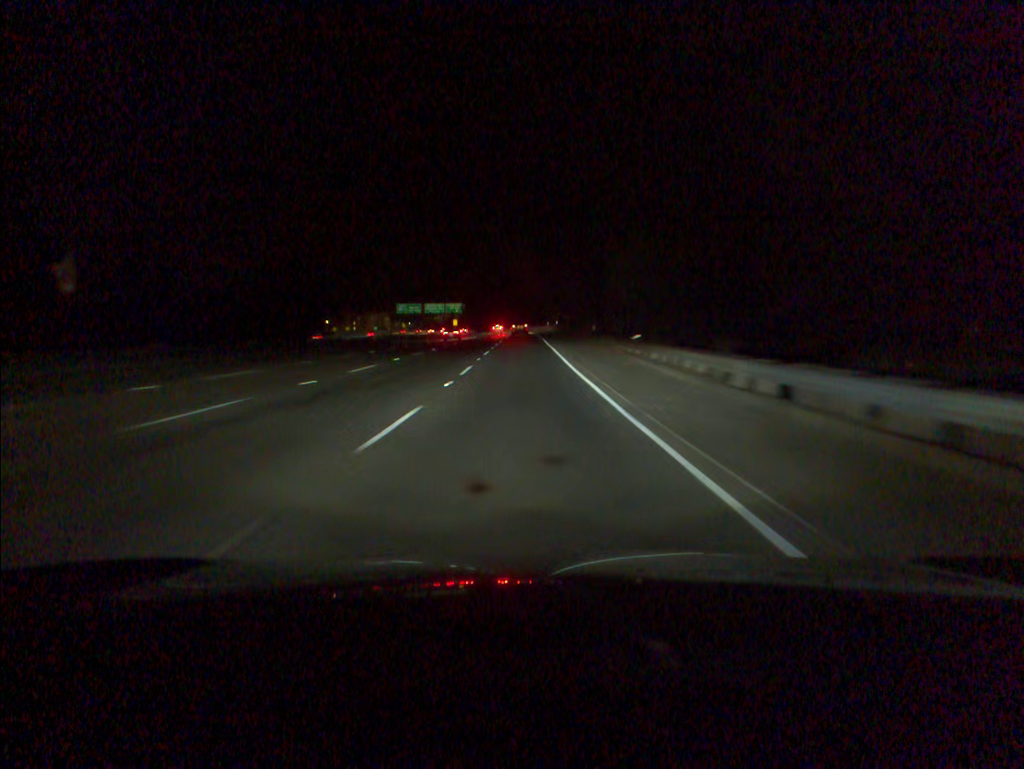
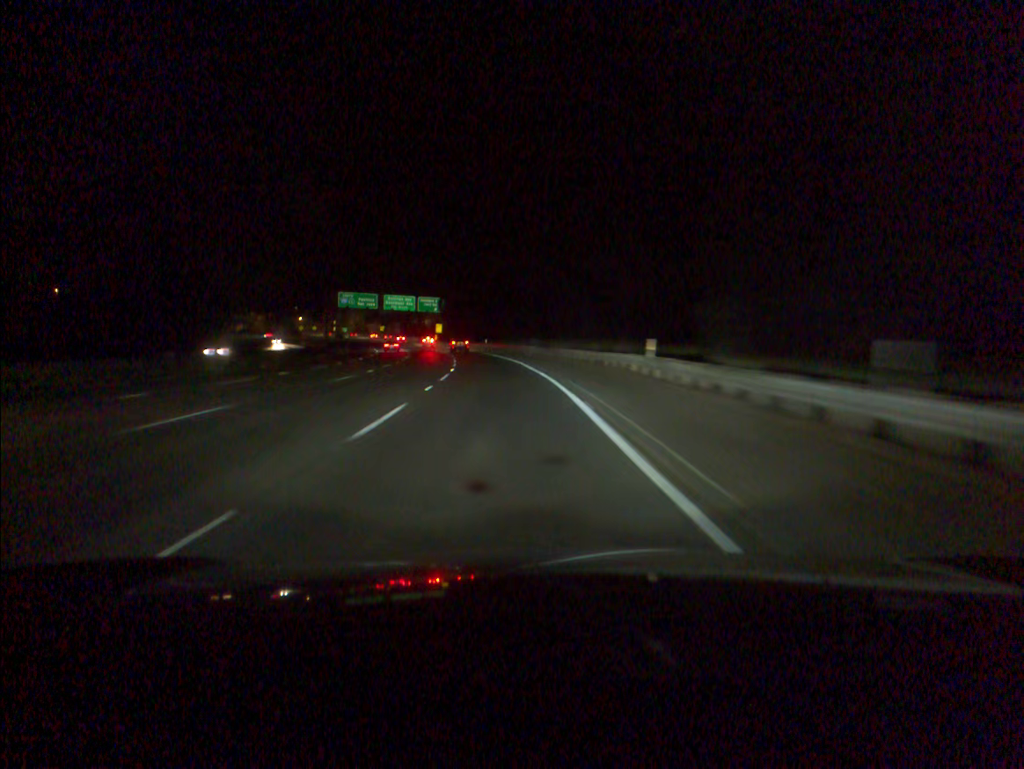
(-0.1, +86.7) m; -1°
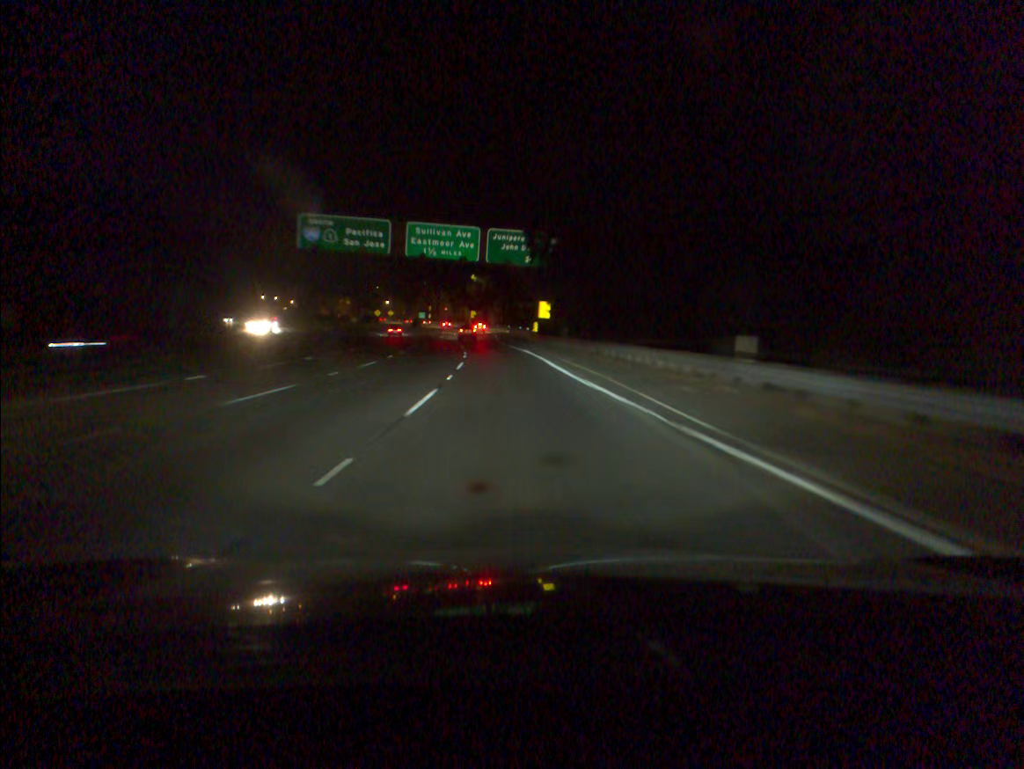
(-6.4, +84.7) m; -9°
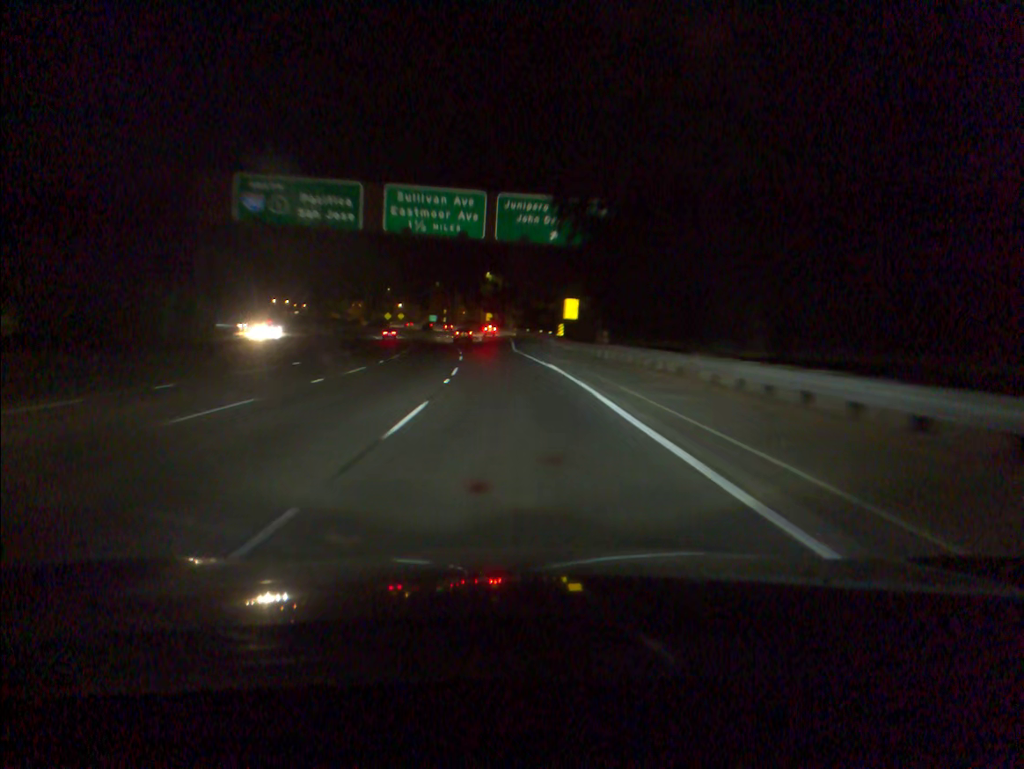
(-0.2, +16.9) m; -1°
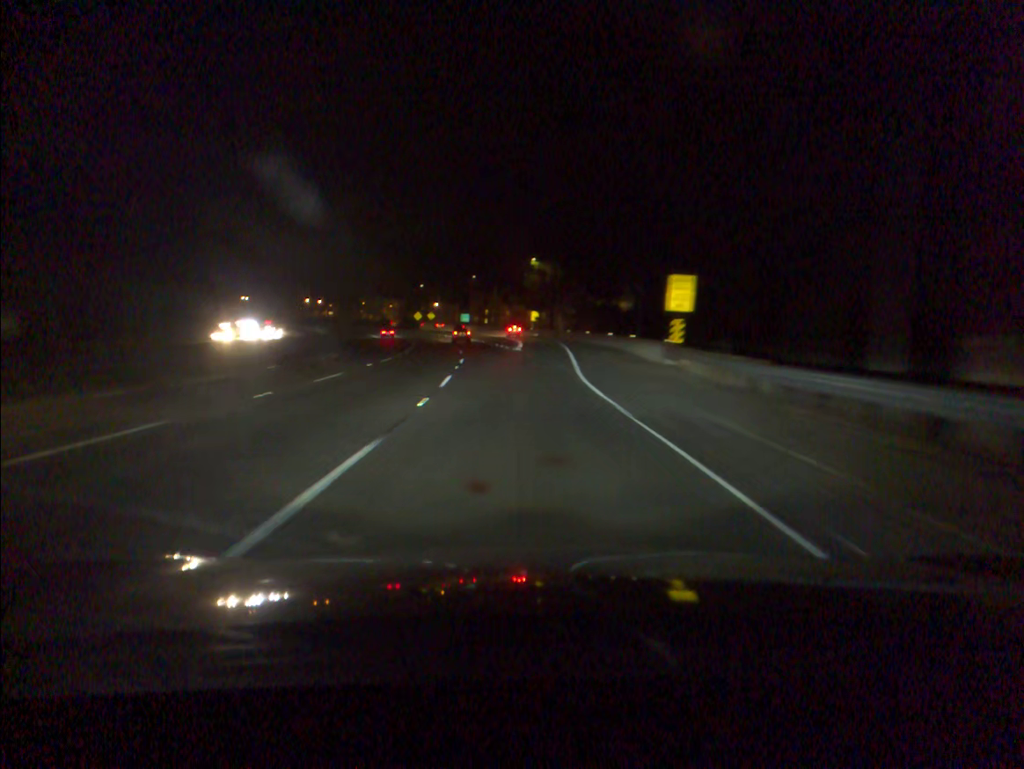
(-1.0, +33.9) m; -4°
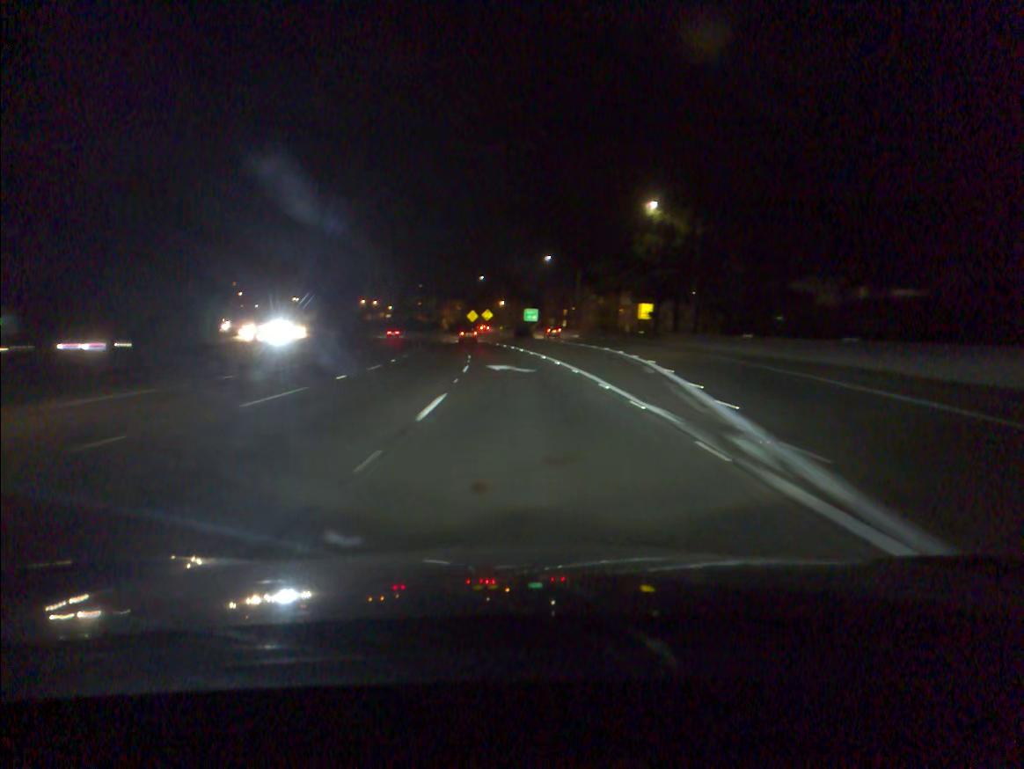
(-2.4, +51.2) m; -6°
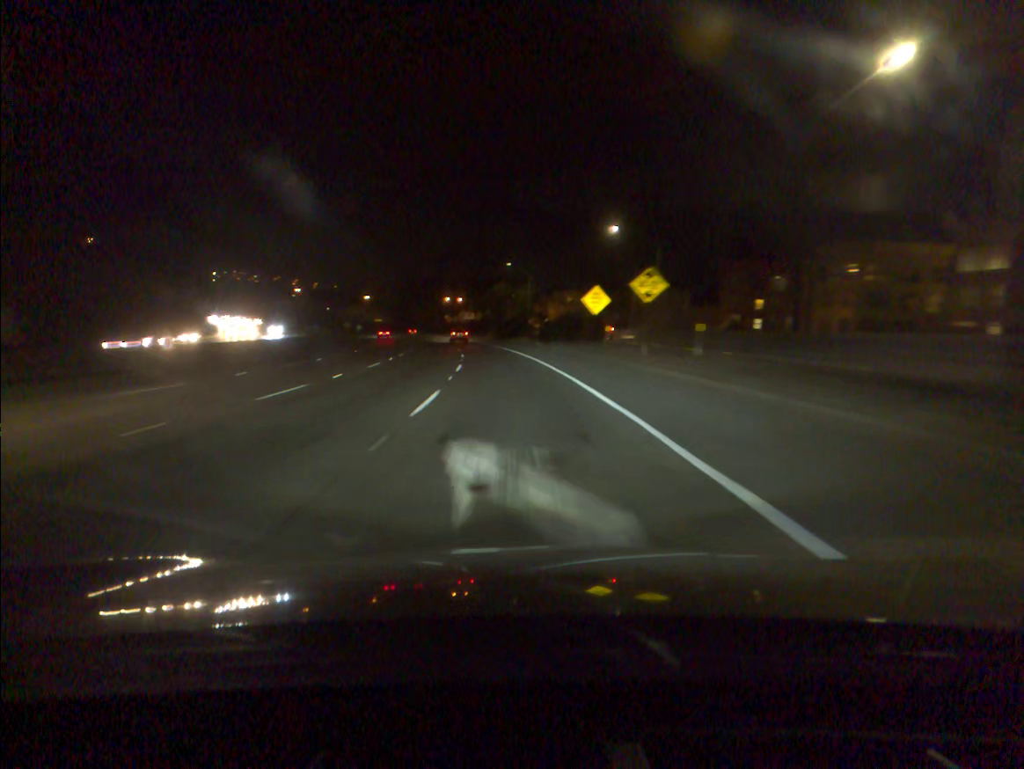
(-5.9, +86.0) m; -8°
